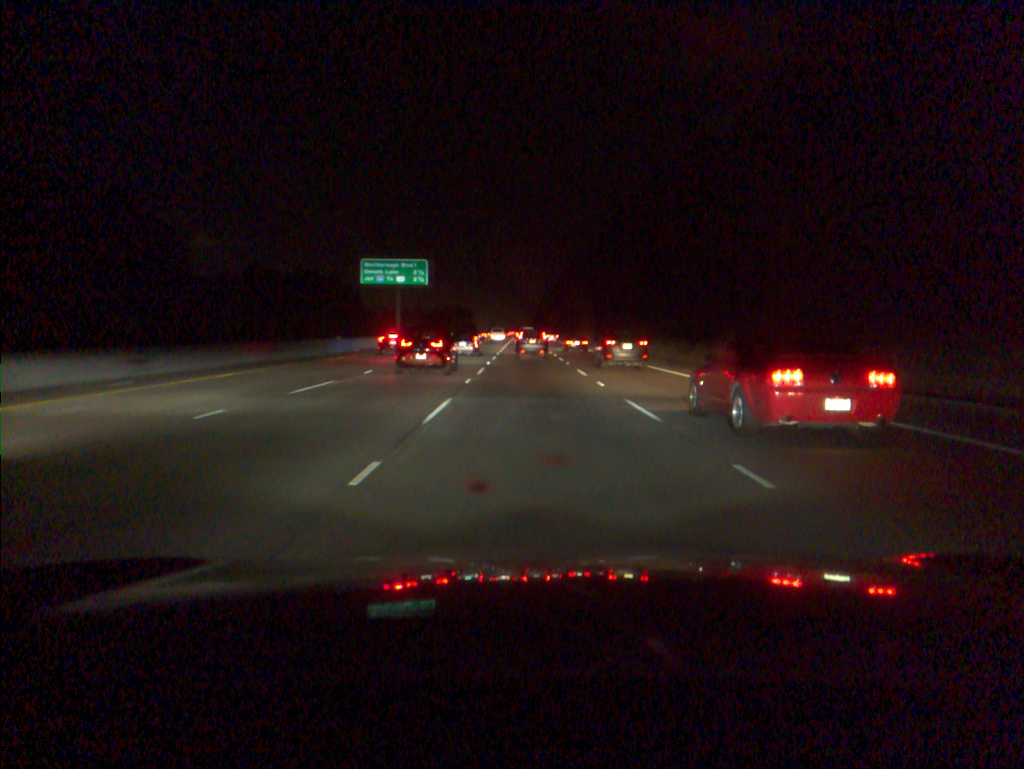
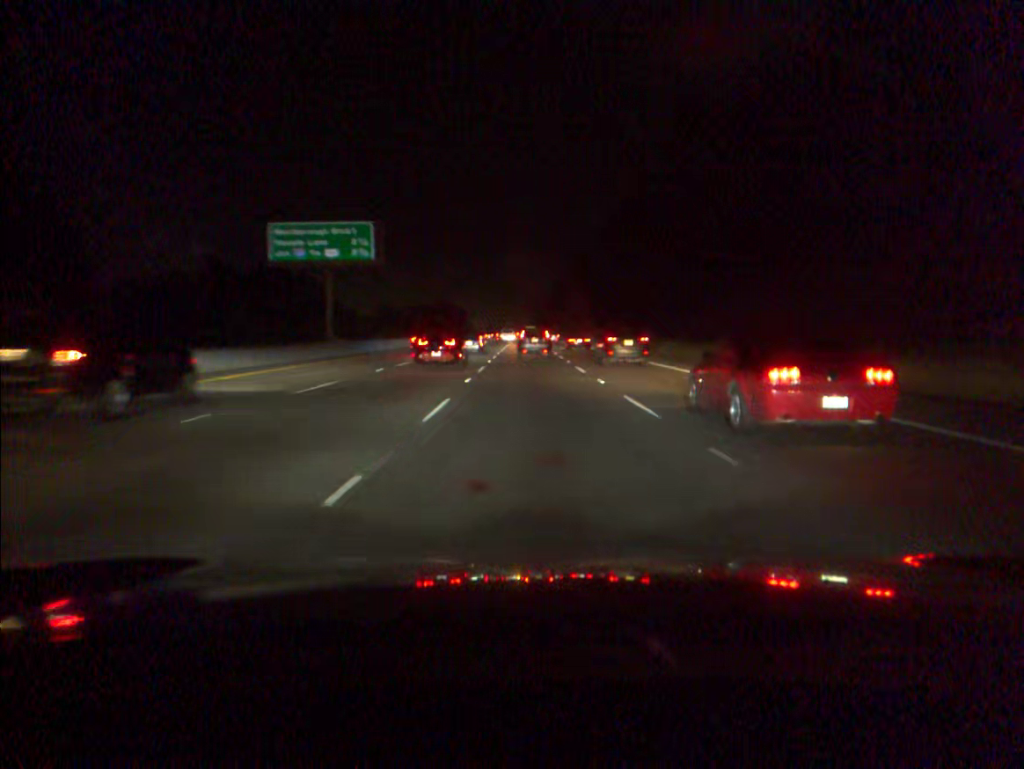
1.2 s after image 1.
(-0.1, +29.2) m; 0°
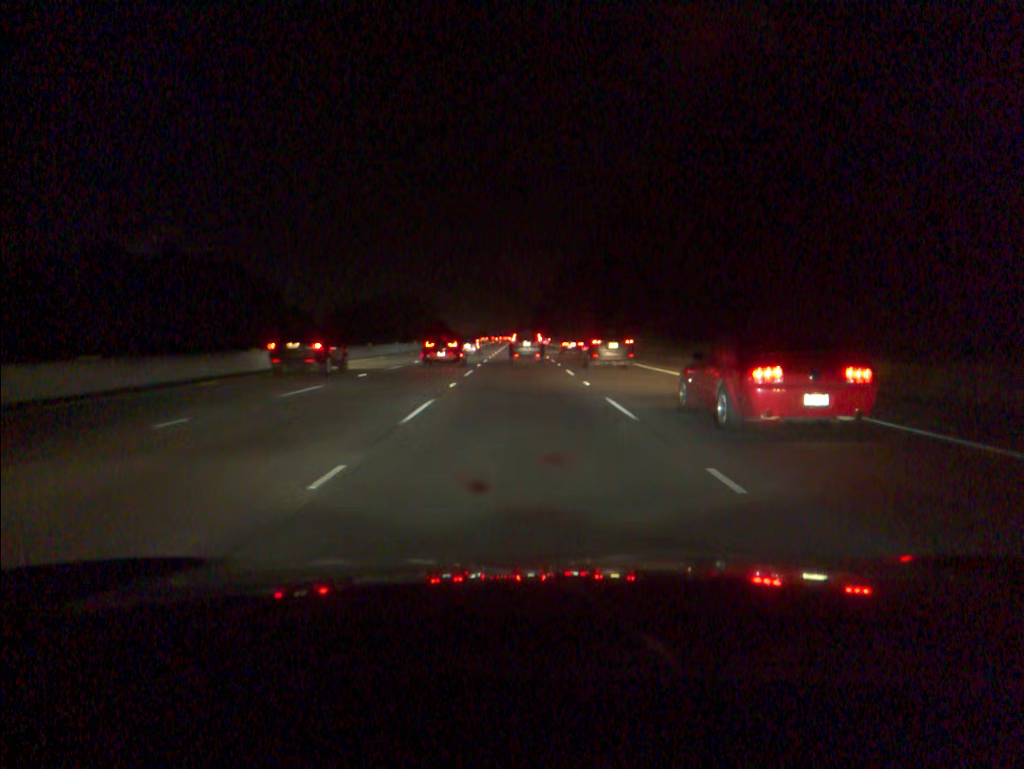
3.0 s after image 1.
(+0.1, +44.0) m; 0°
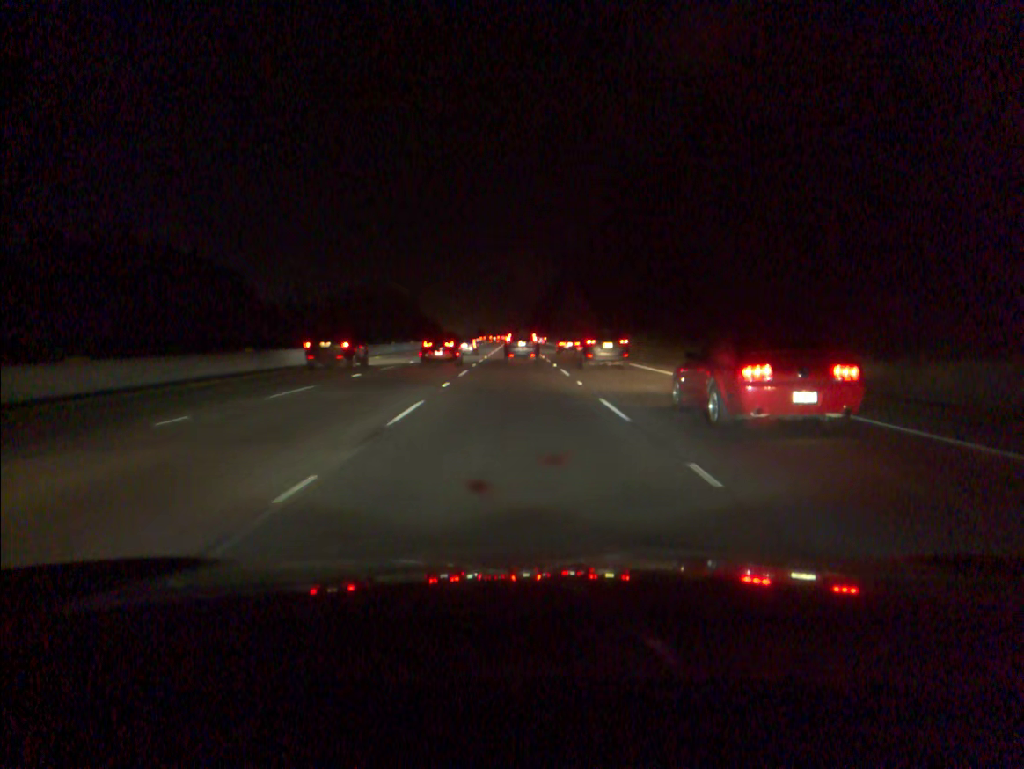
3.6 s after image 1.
(0.0, +14.8) m; 0°
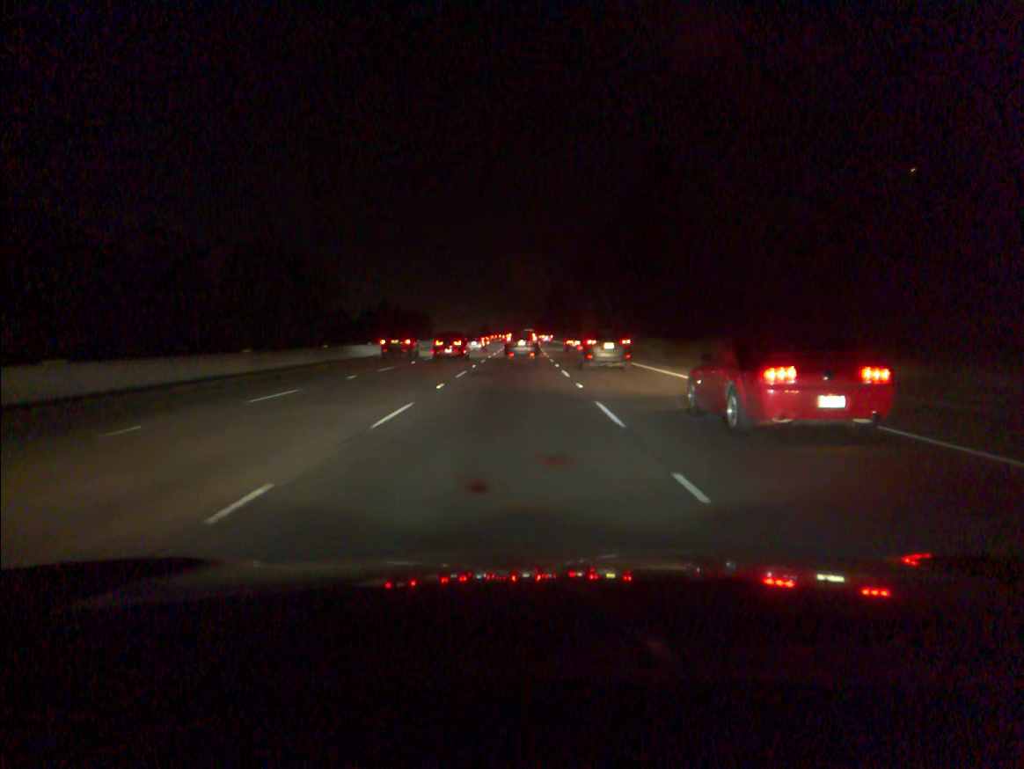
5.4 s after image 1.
(-0.1, +44.5) m; -1°
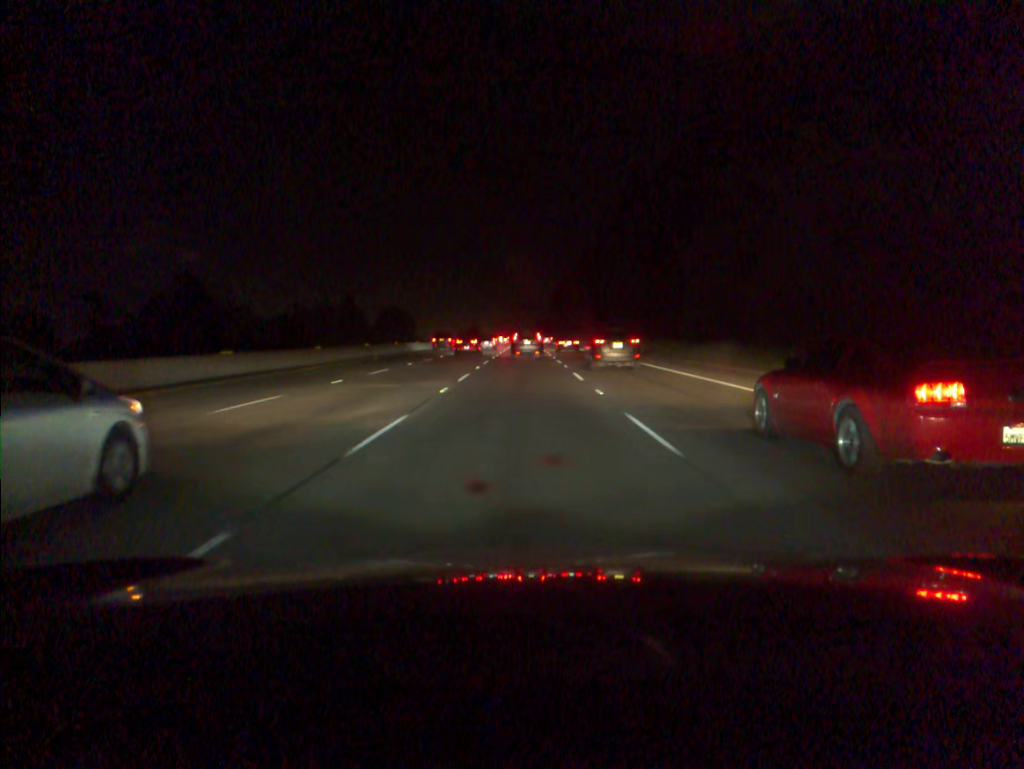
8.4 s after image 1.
(-0.2, +75.8) m; 0°
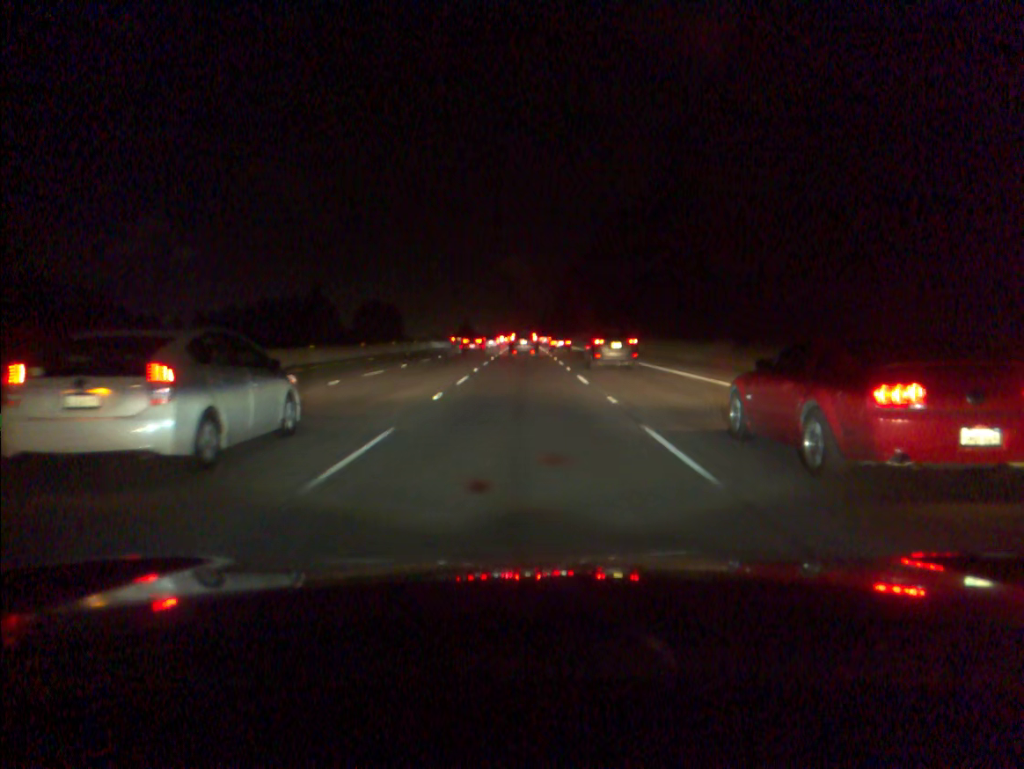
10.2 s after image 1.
(0.0, +45.7) m; 0°
